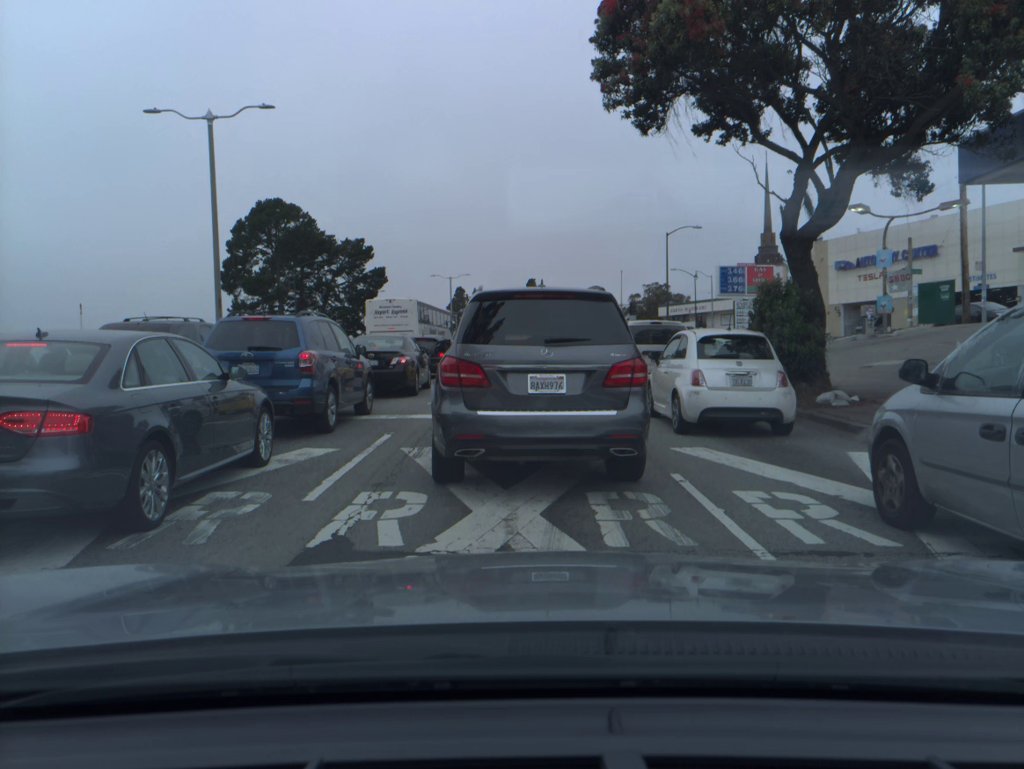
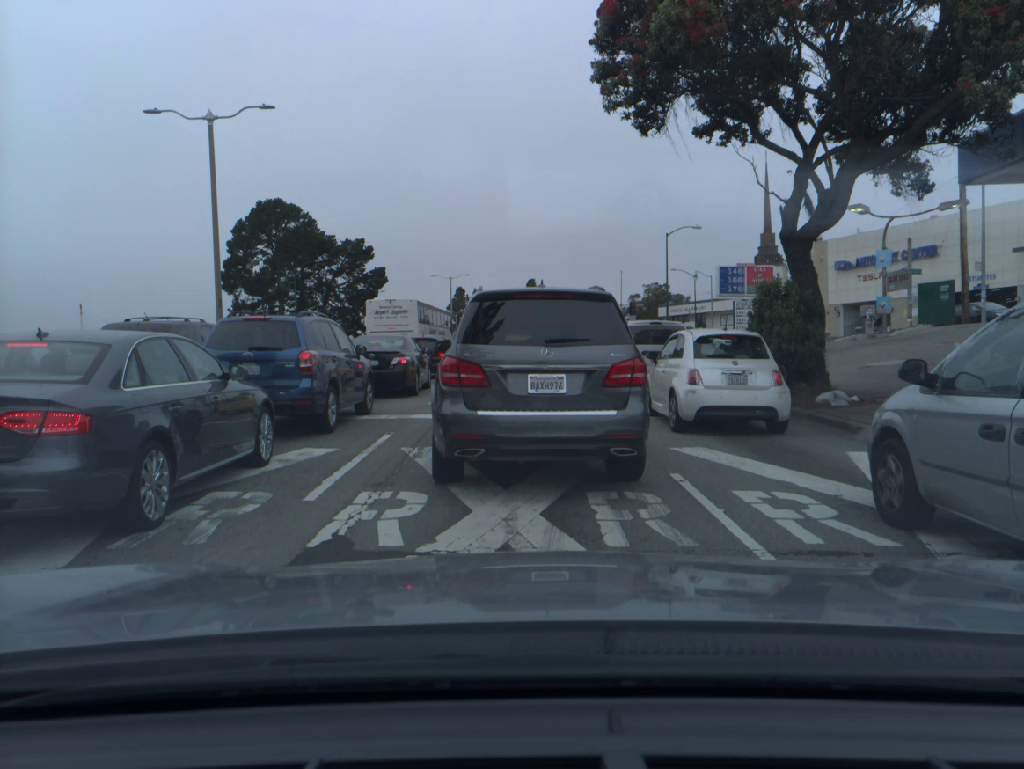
(0.0, 0.0) m; 0°
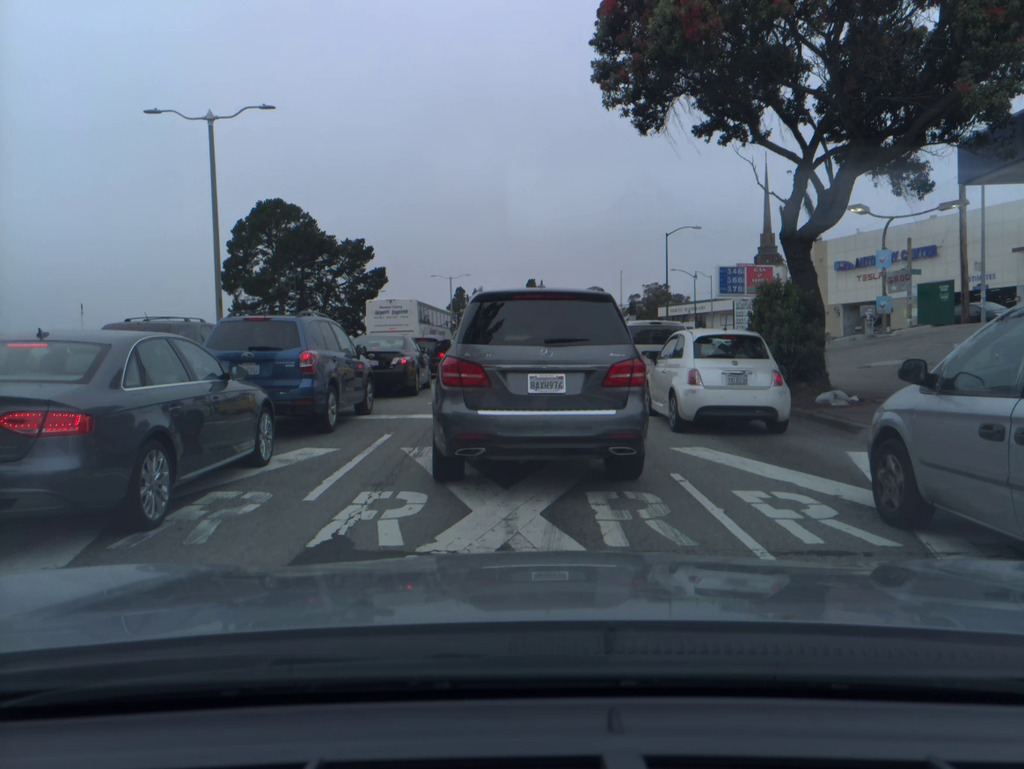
(0.0, 0.0) m; 0°
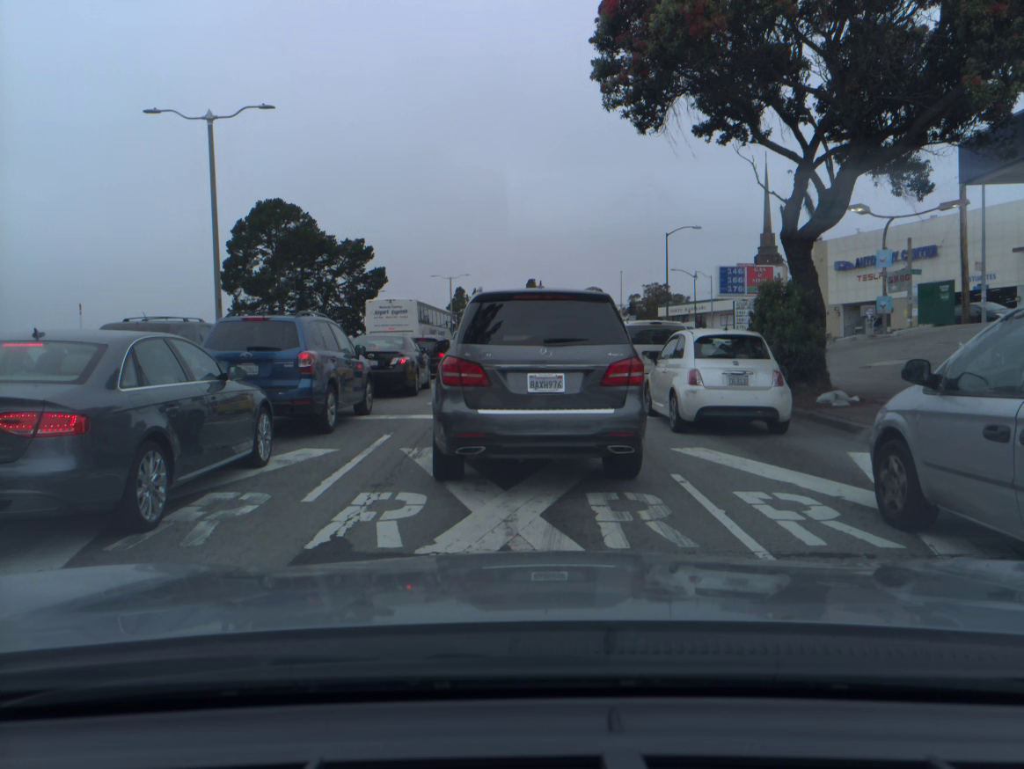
(0.0, 0.0) m; 0°
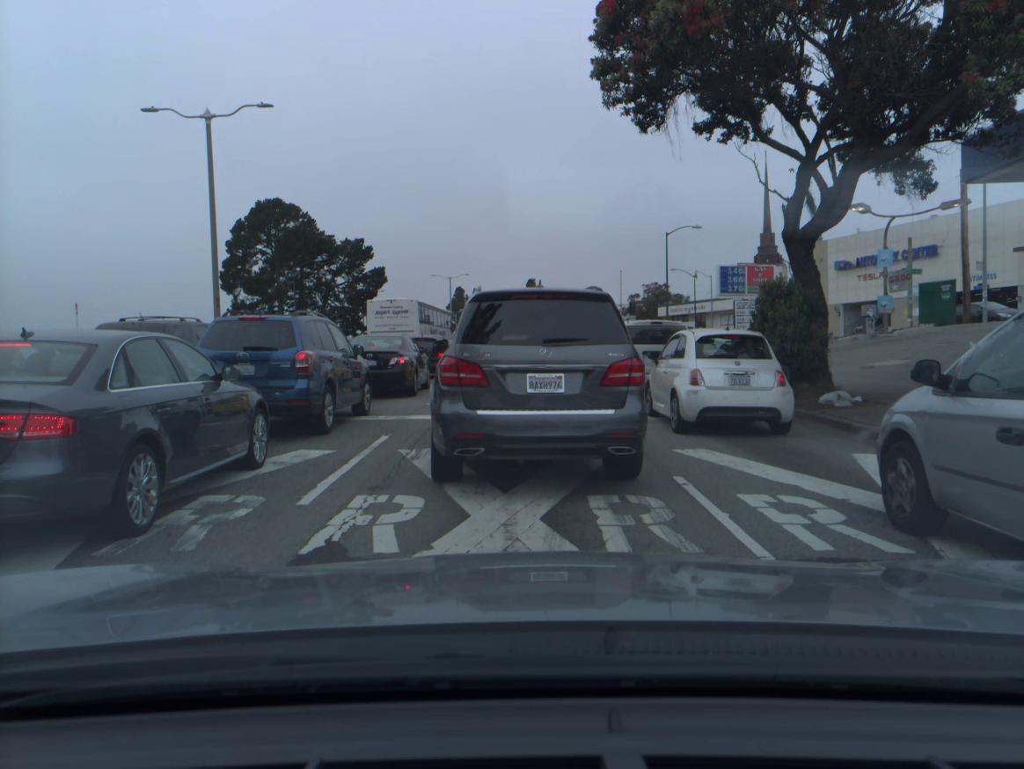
(0.0, +0.1) m; 0°
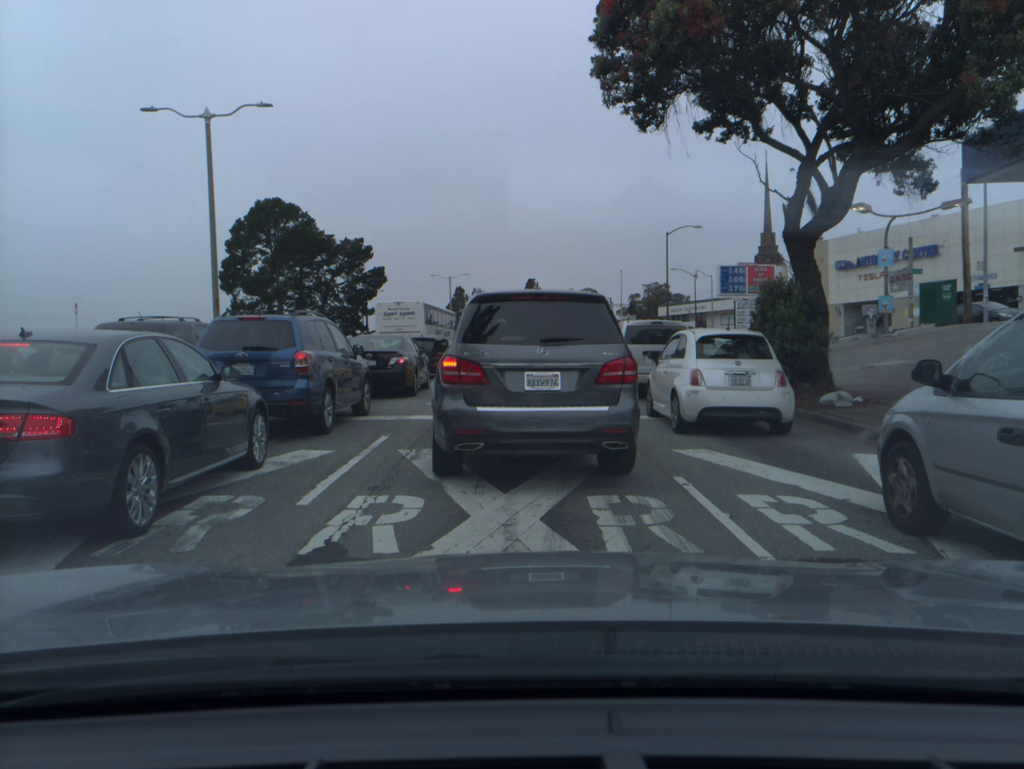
(0.0, 0.0) m; 0°
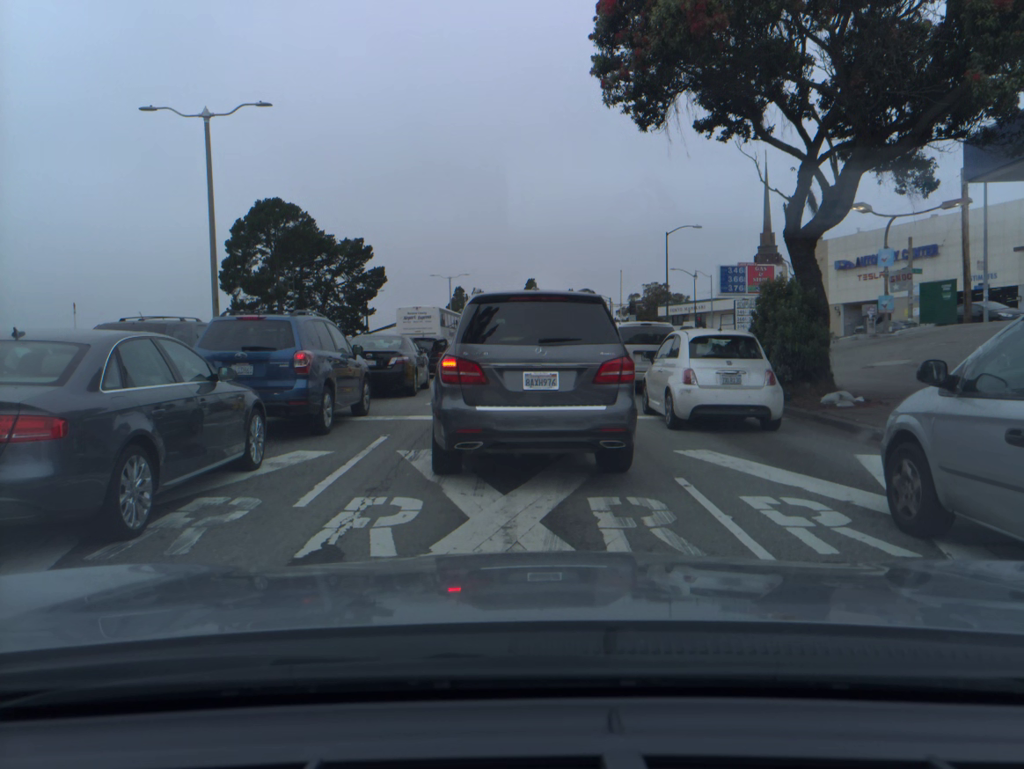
(0.0, +0.1) m; 0°
